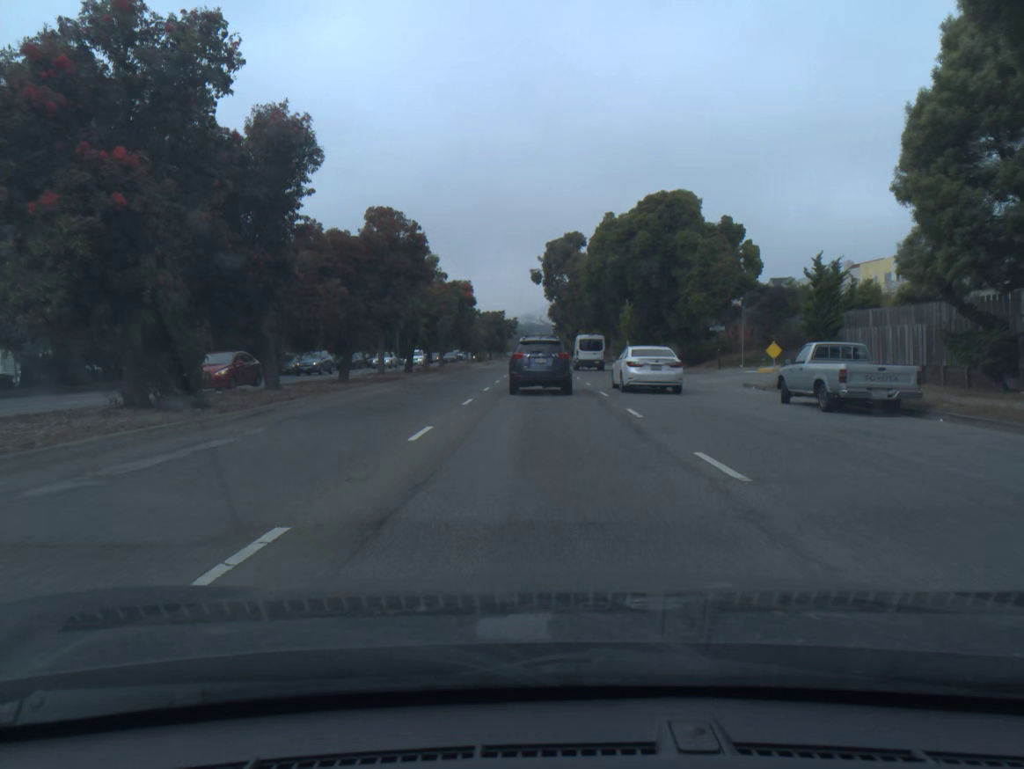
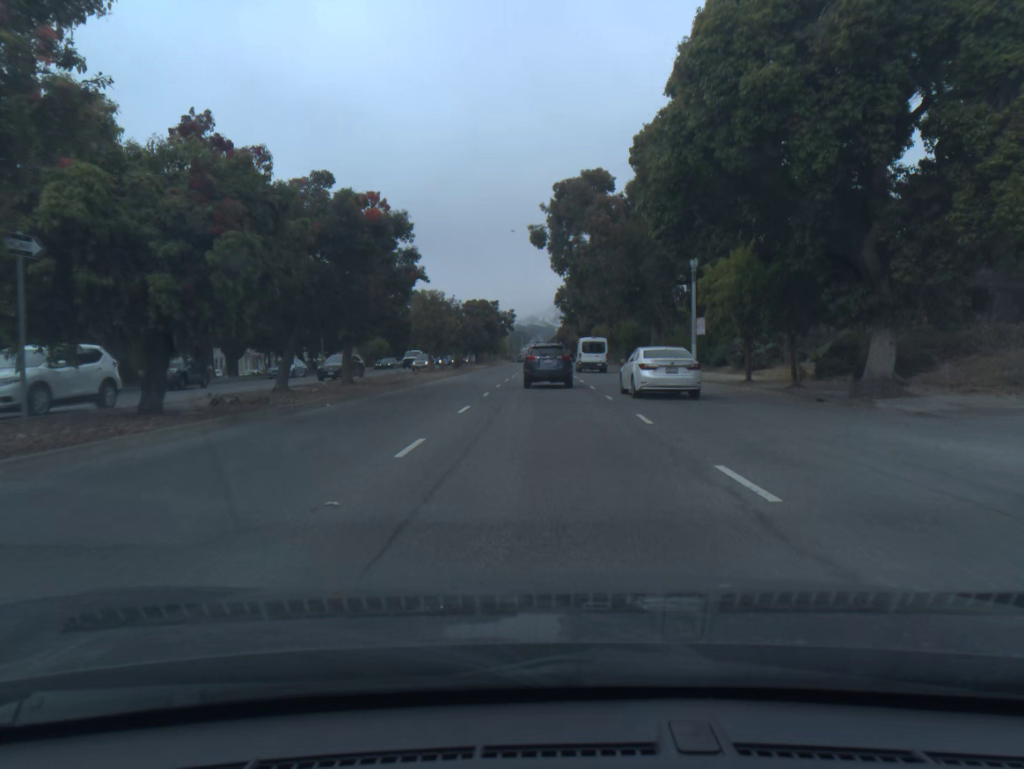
(-0.1, +30.5) m; 0°
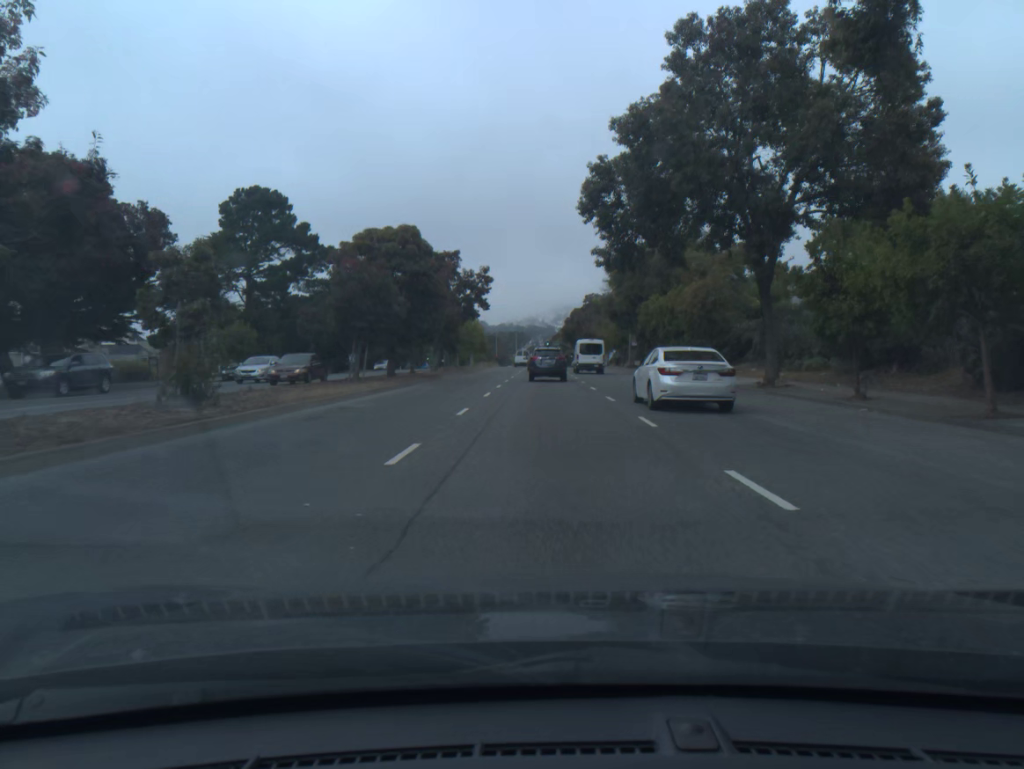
(0.0, +51.5) m; 0°
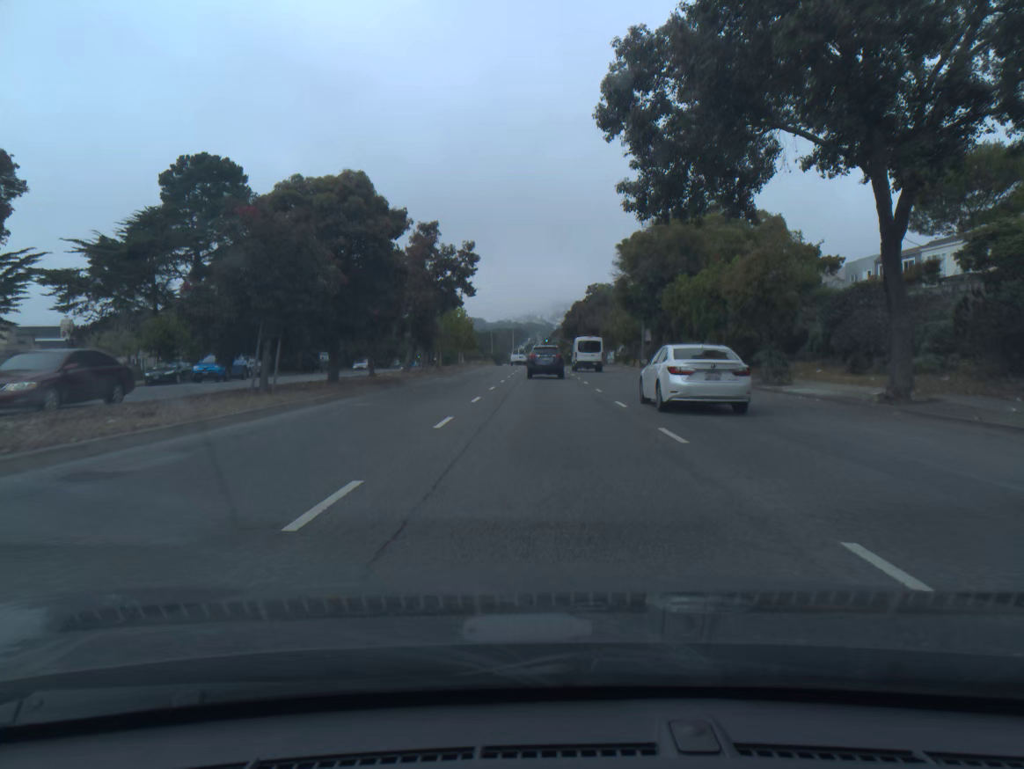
(0.0, +10.5) m; 0°
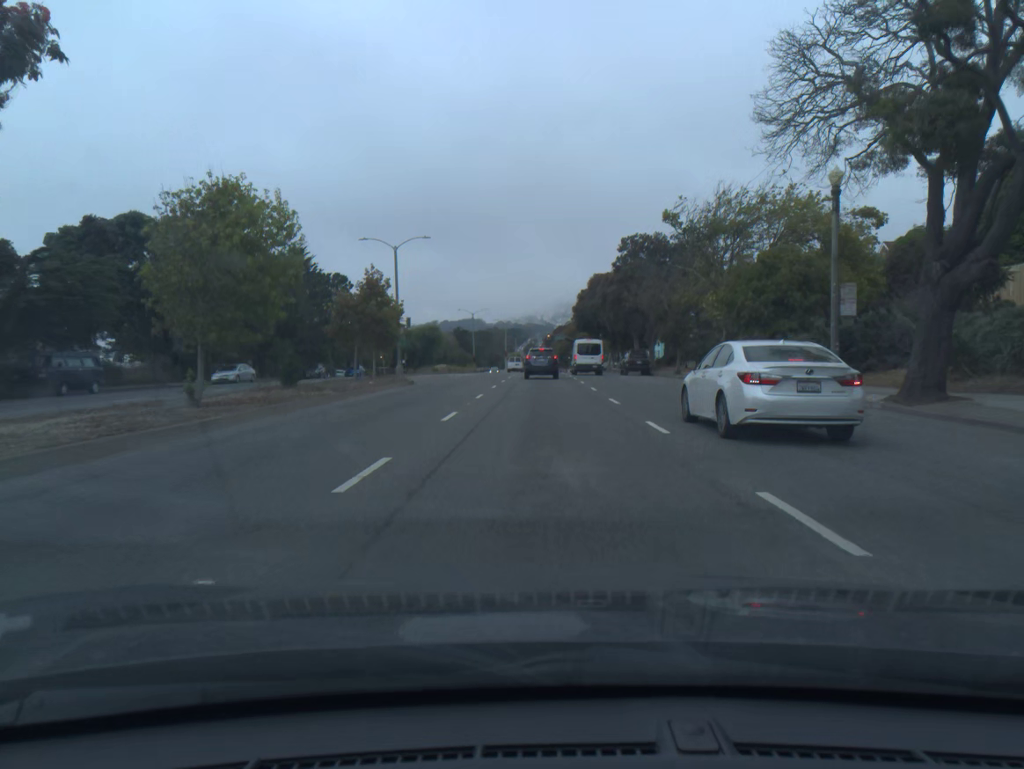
(0.0, +42.1) m; 0°
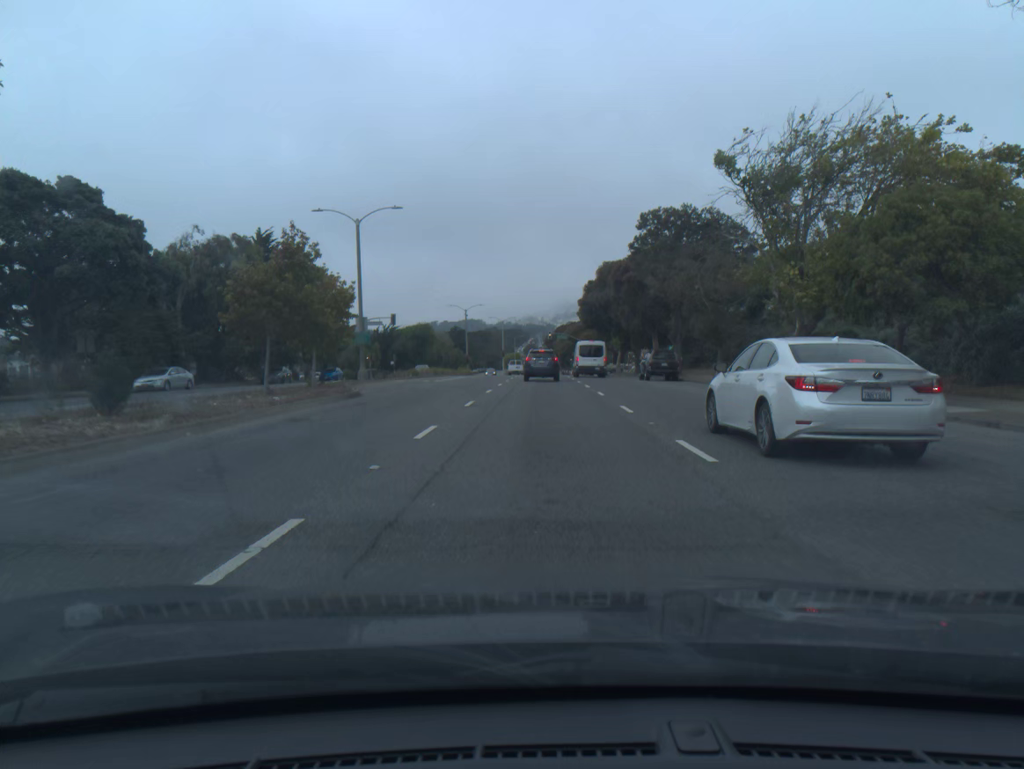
(0.0, +10.5) m; 0°
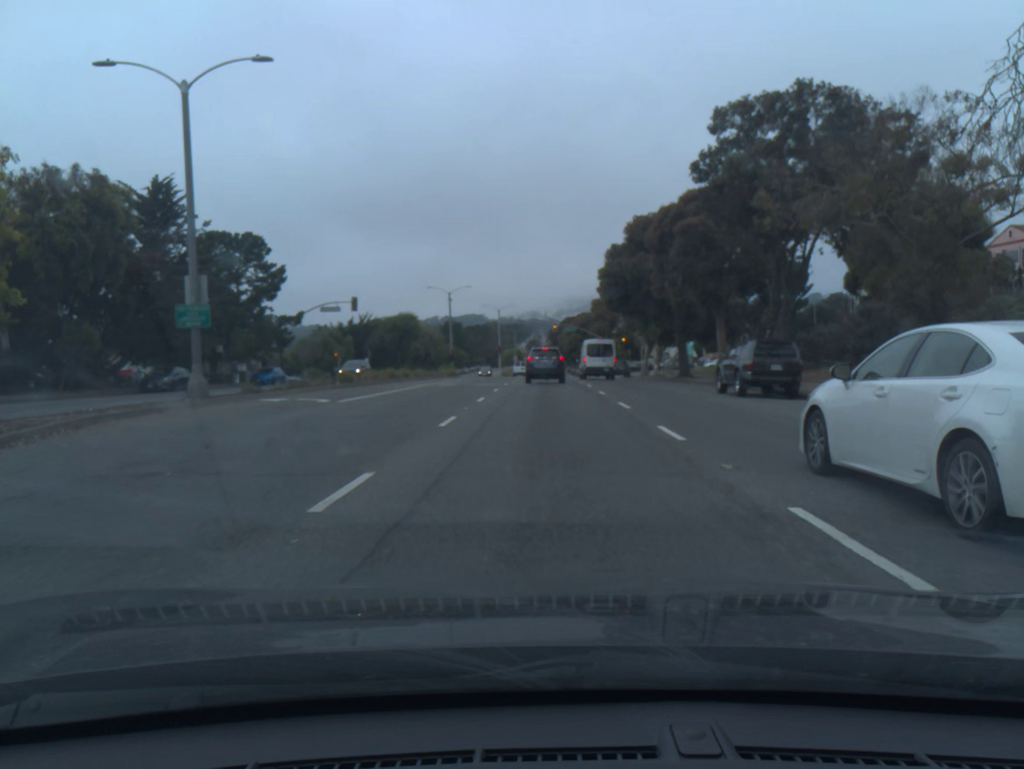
(0.0, +19.9) m; 0°
